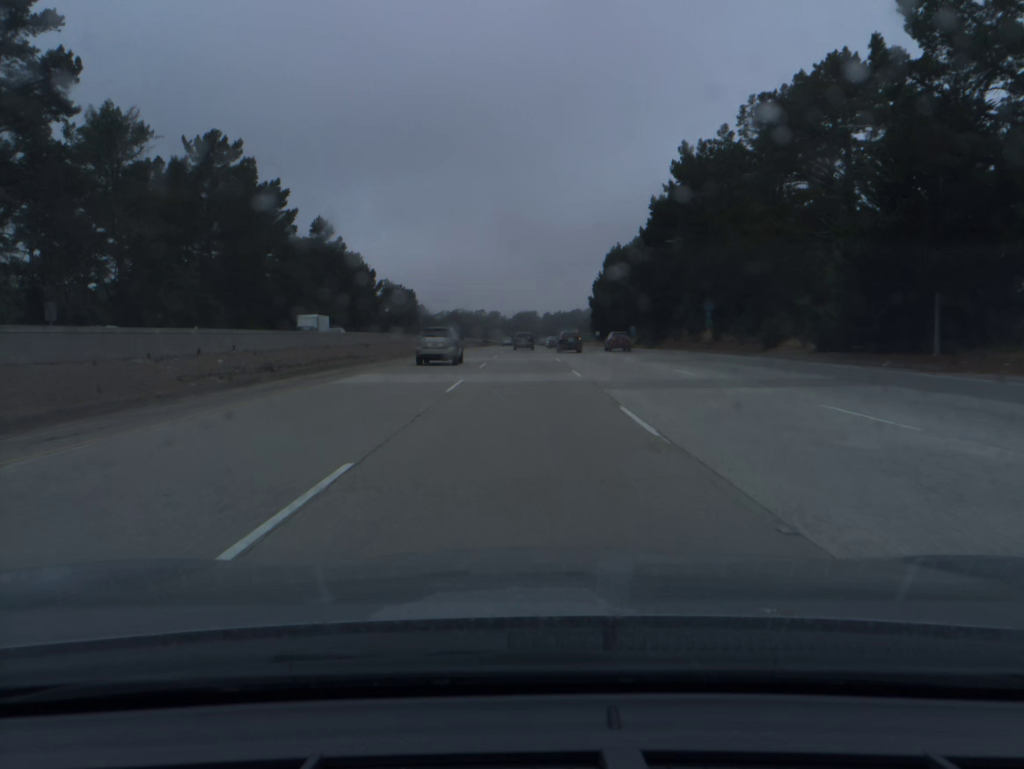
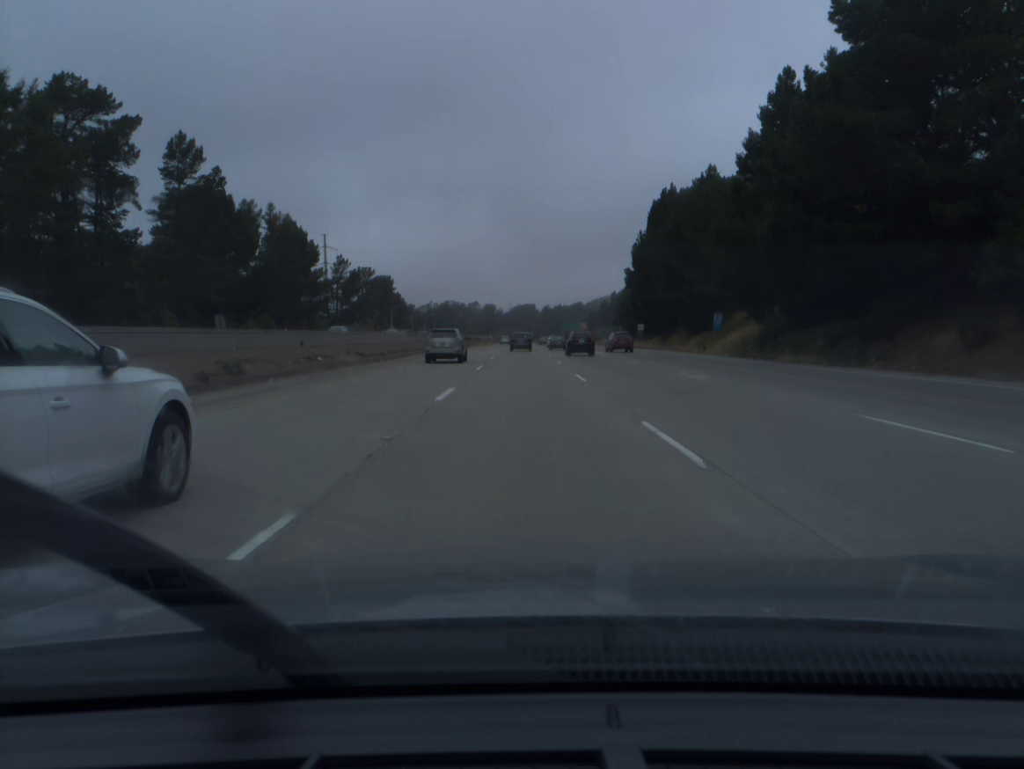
(0.0, +60.7) m; 0°
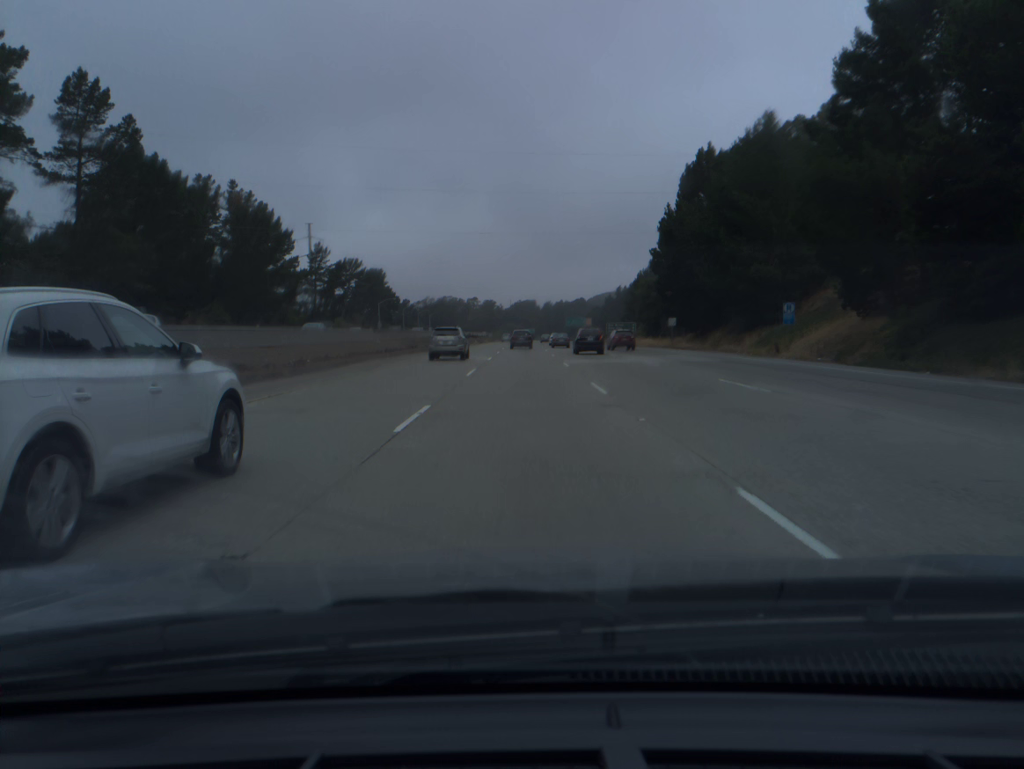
(0.0, +20.1) m; 0°
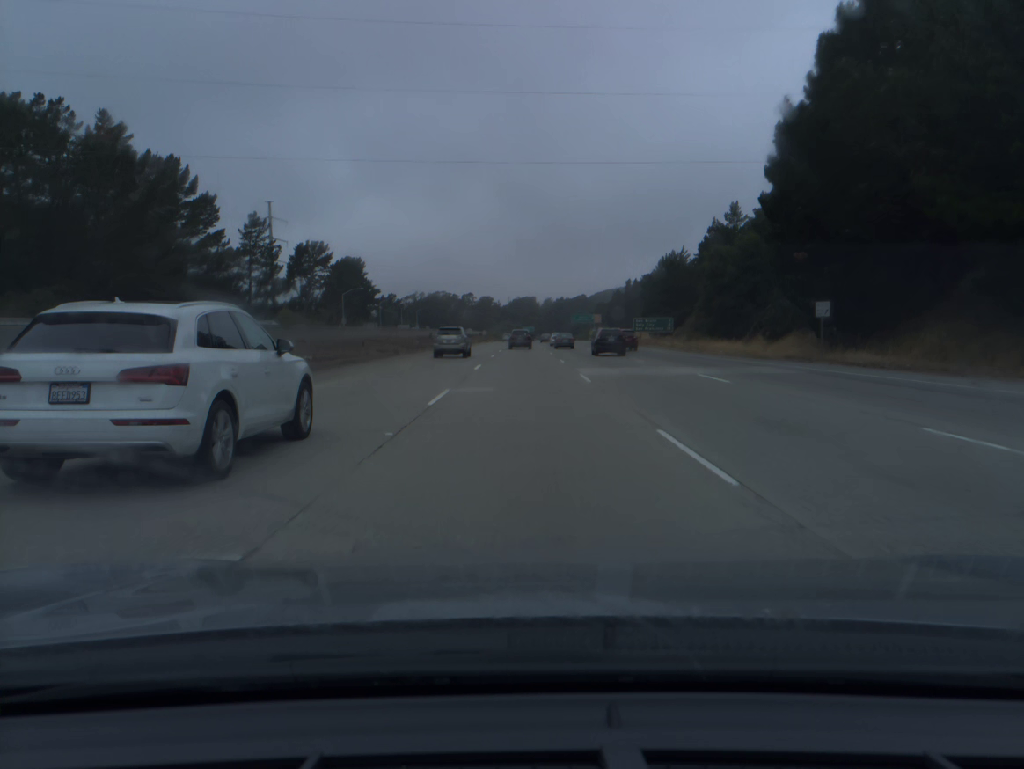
(0.0, +39.9) m; 0°
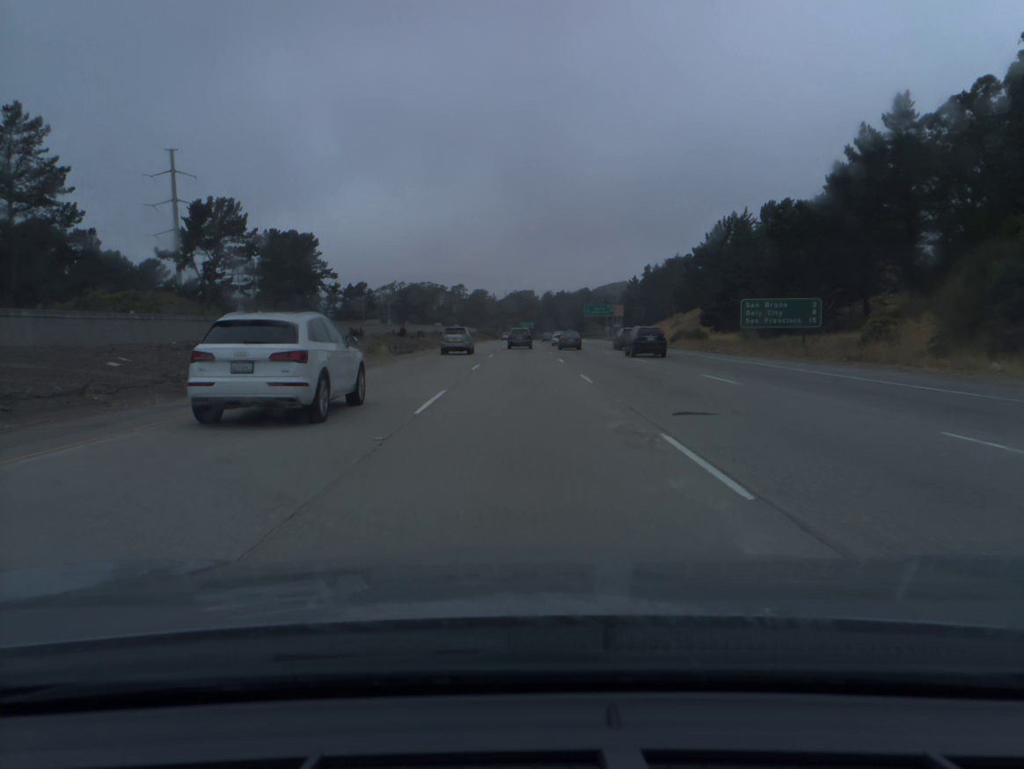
(+0.1, +59.1) m; 0°
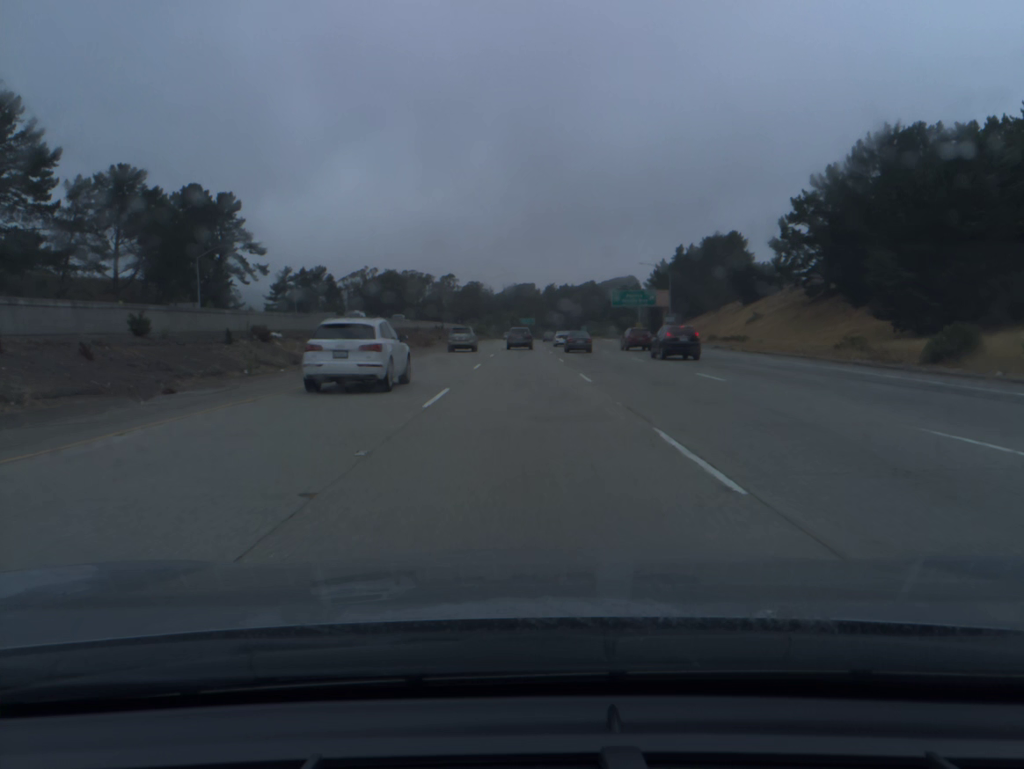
(0.0, +58.2) m; 0°
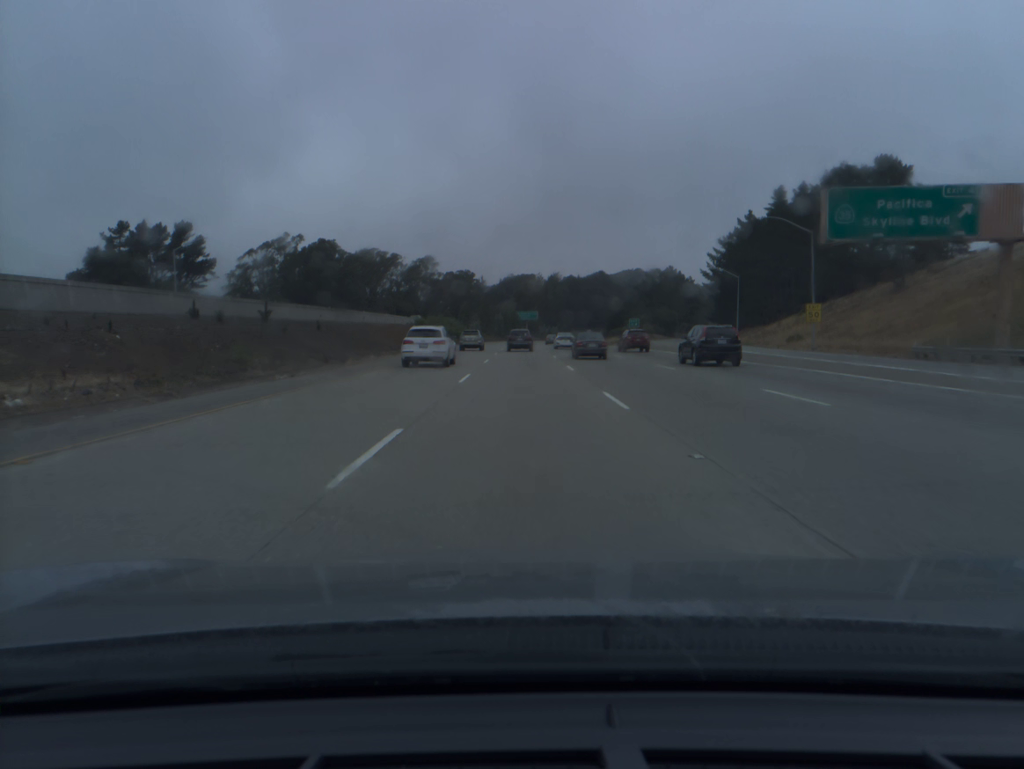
(+0.1, +95.1) m; 0°
